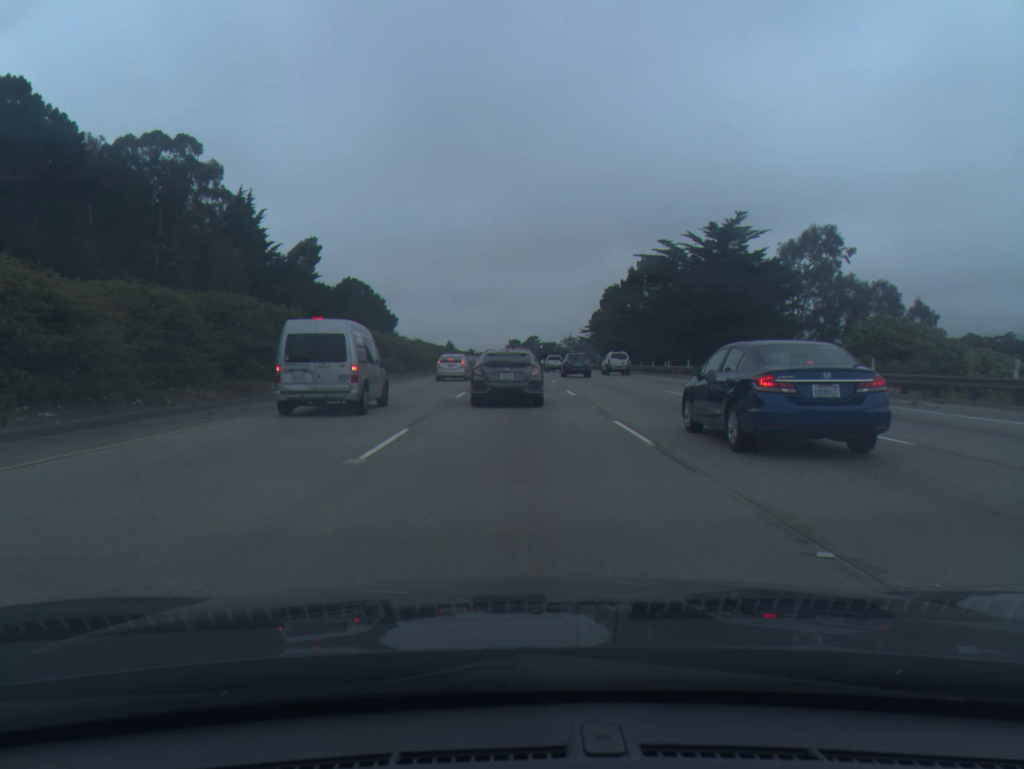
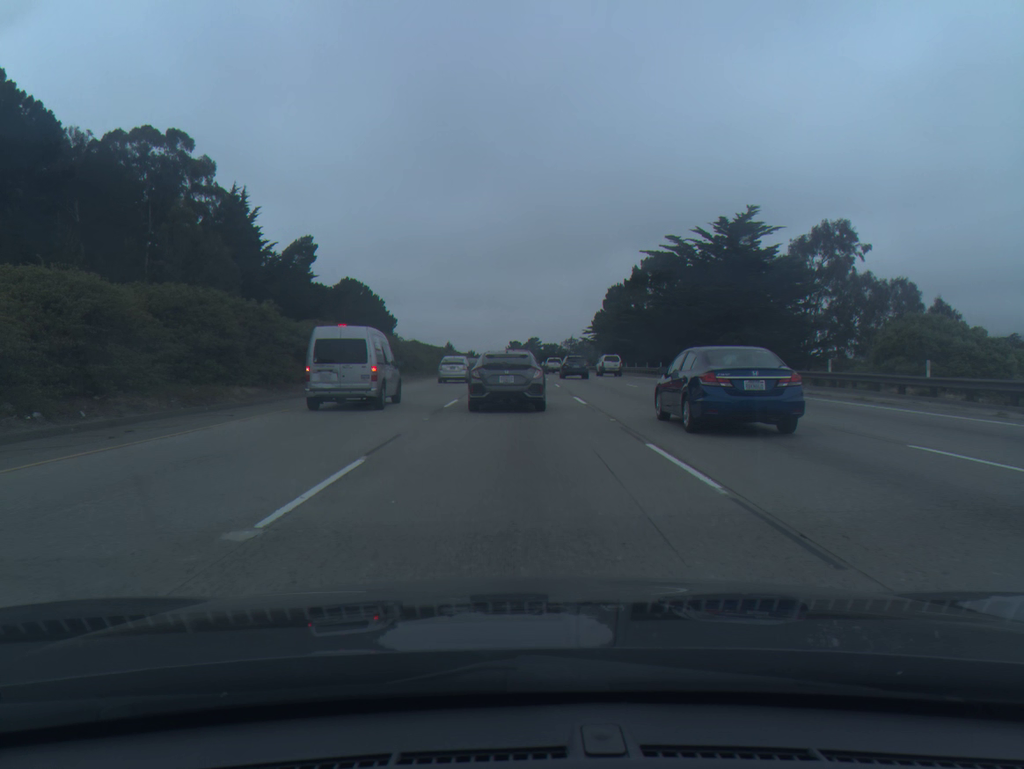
(0.0, +3.8) m; 0°
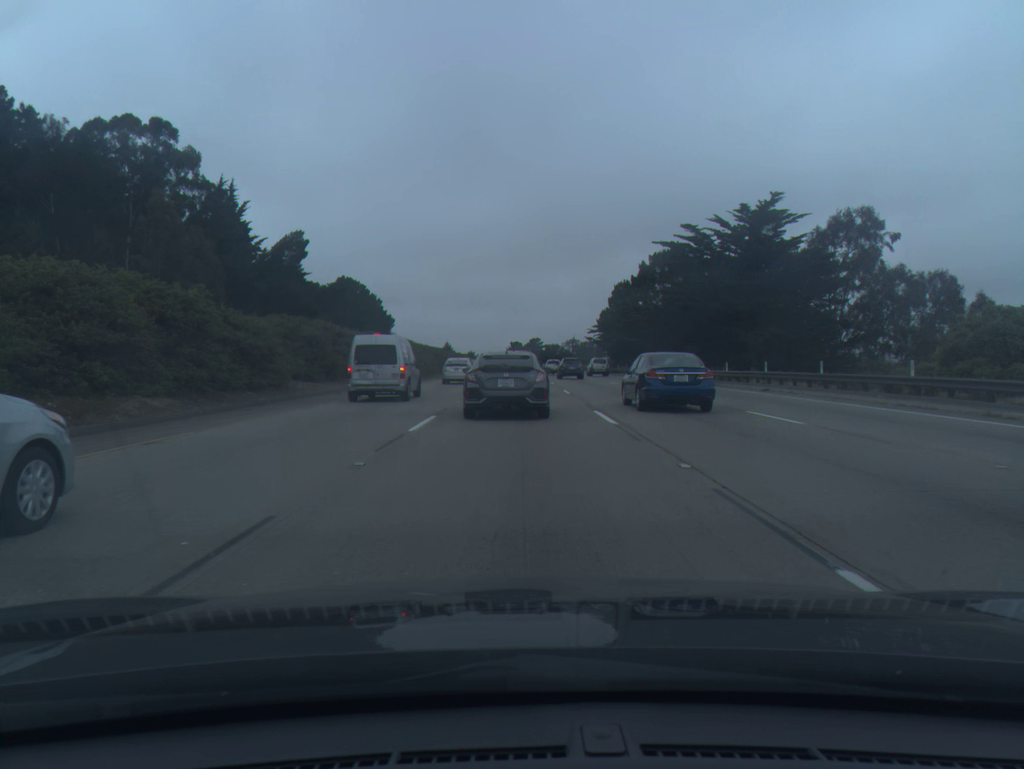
(0.0, +6.6) m; 0°
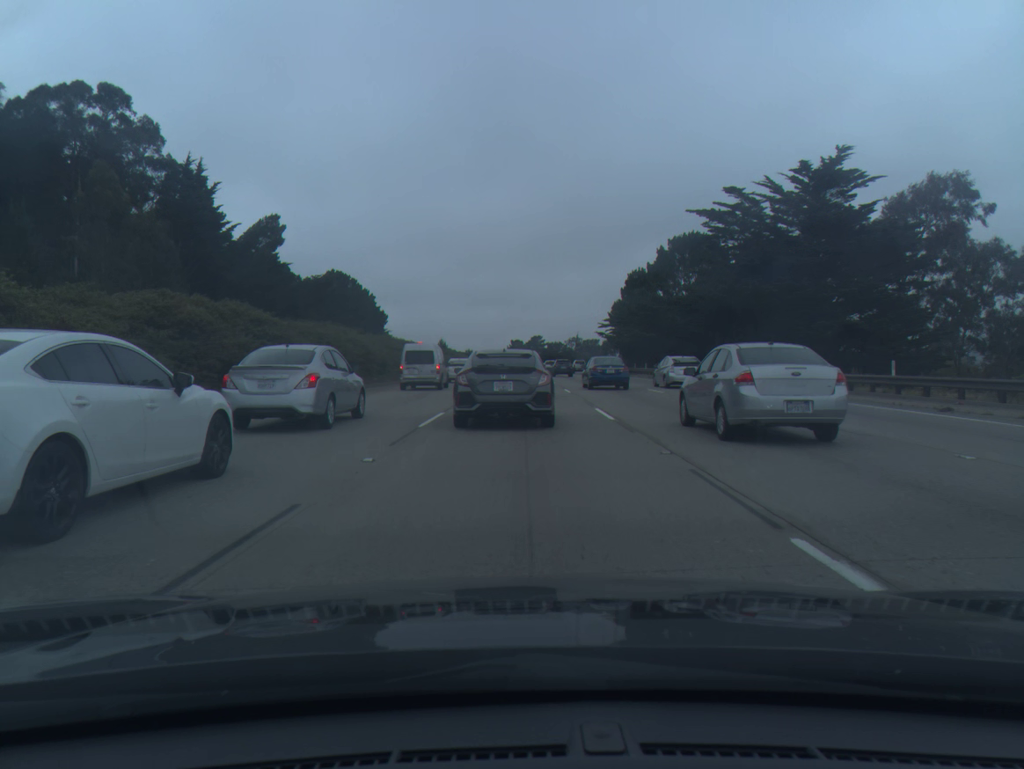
(0.0, +13.8) m; 0°
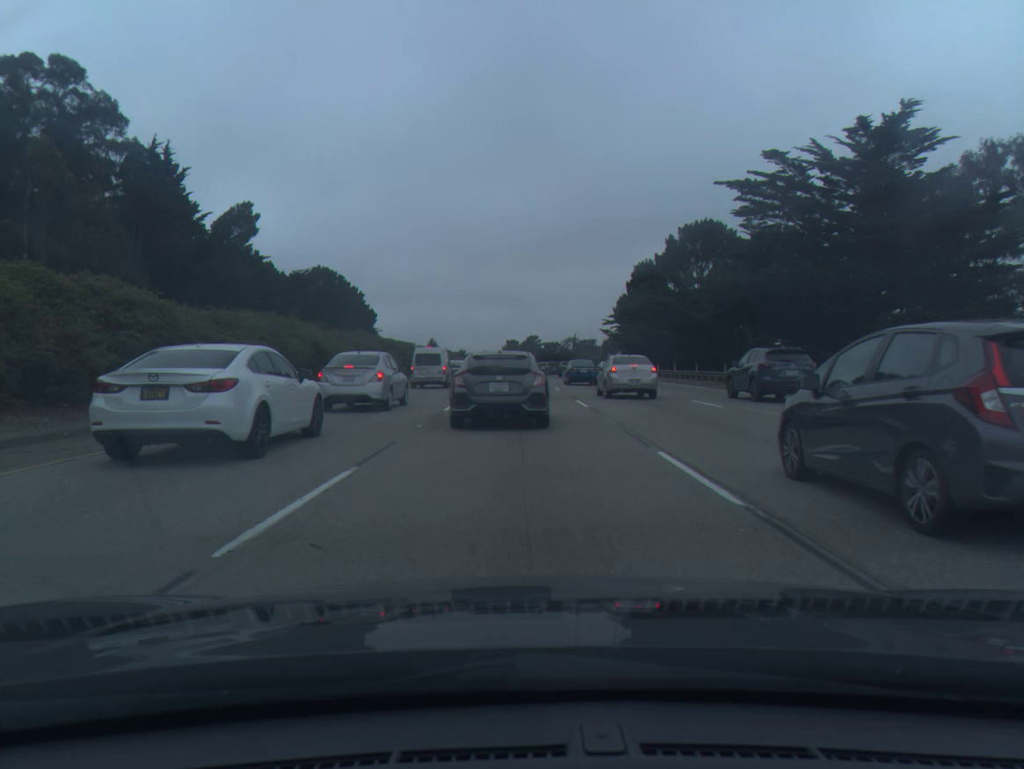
(0.0, +9.4) m; 0°
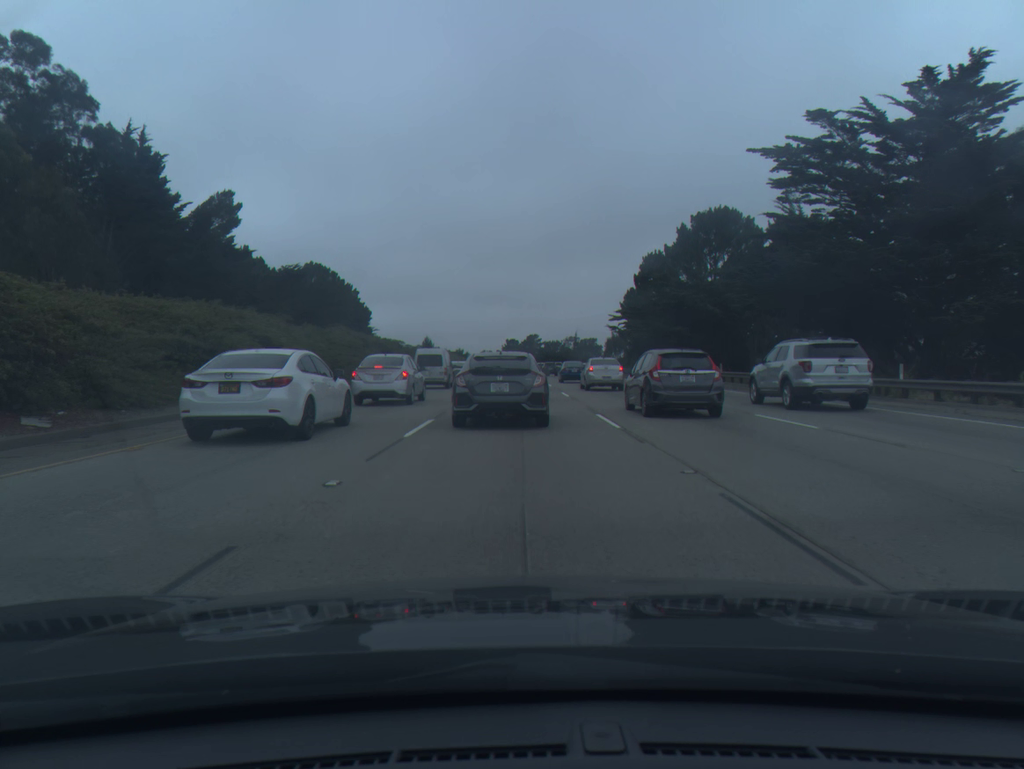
(0.0, +6.7) m; 0°
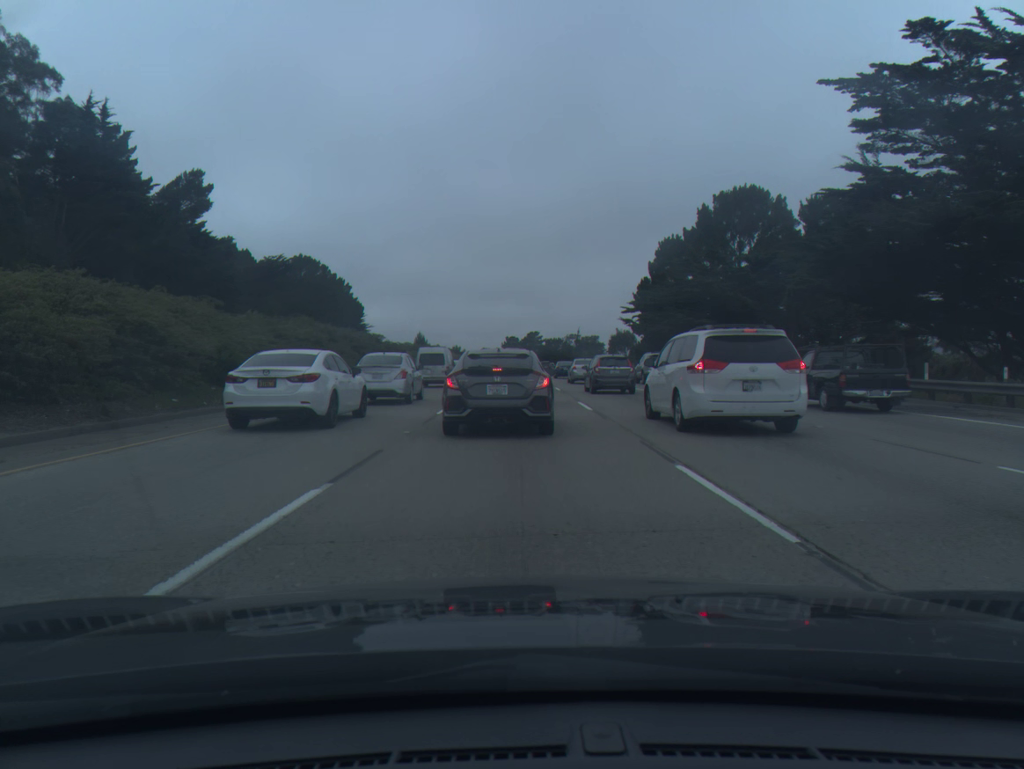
(0.0, +9.2) m; 0°
